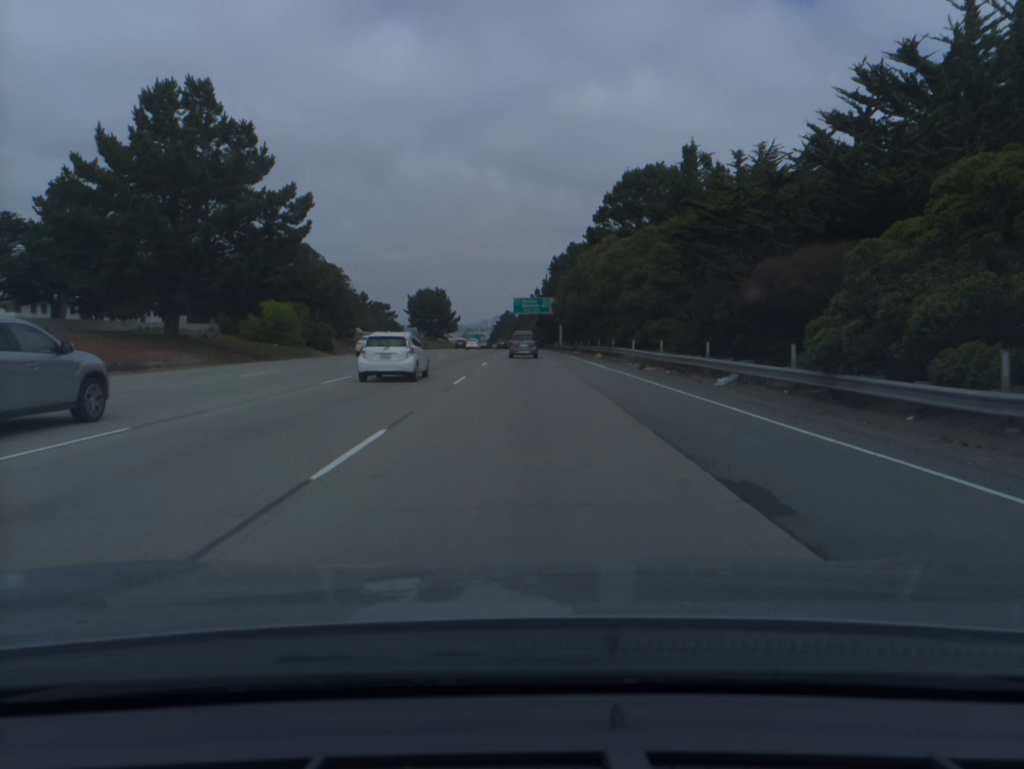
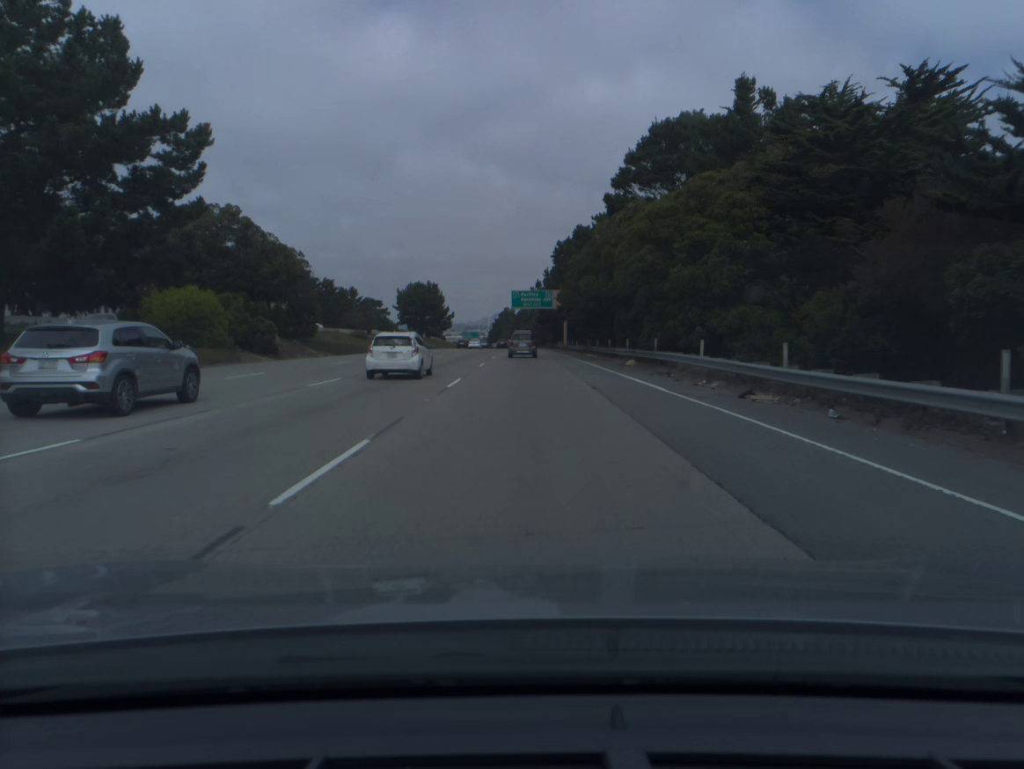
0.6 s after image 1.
(0.0, +15.8) m; 0°
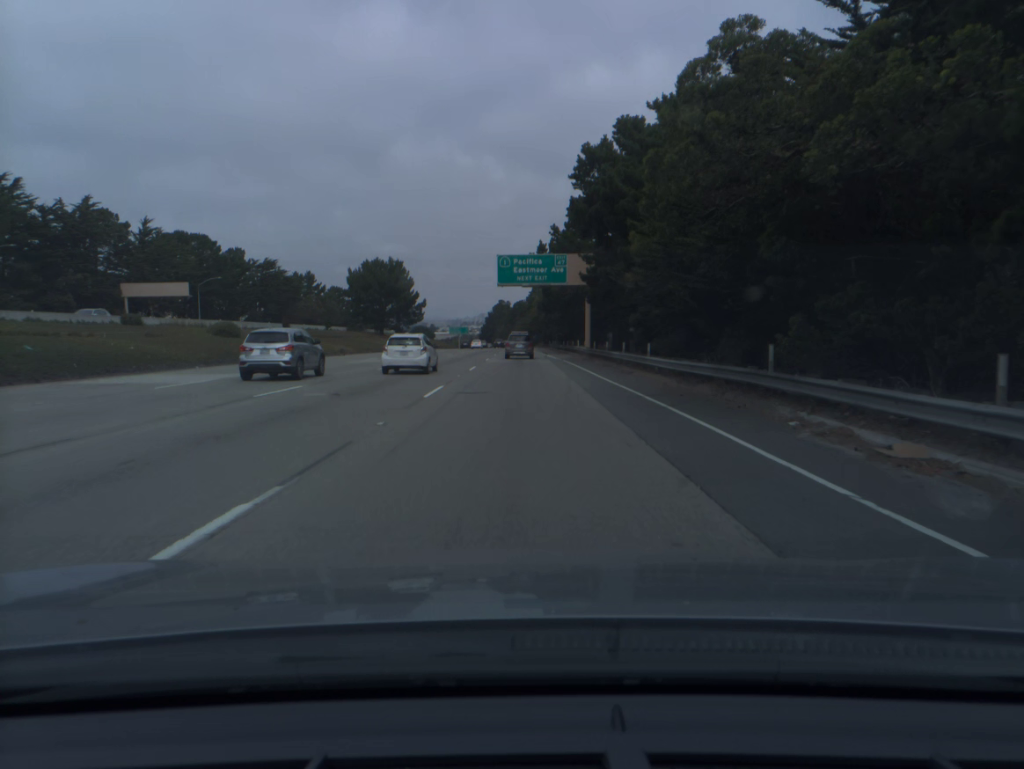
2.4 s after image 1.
(0.0, +47.1) m; 0°
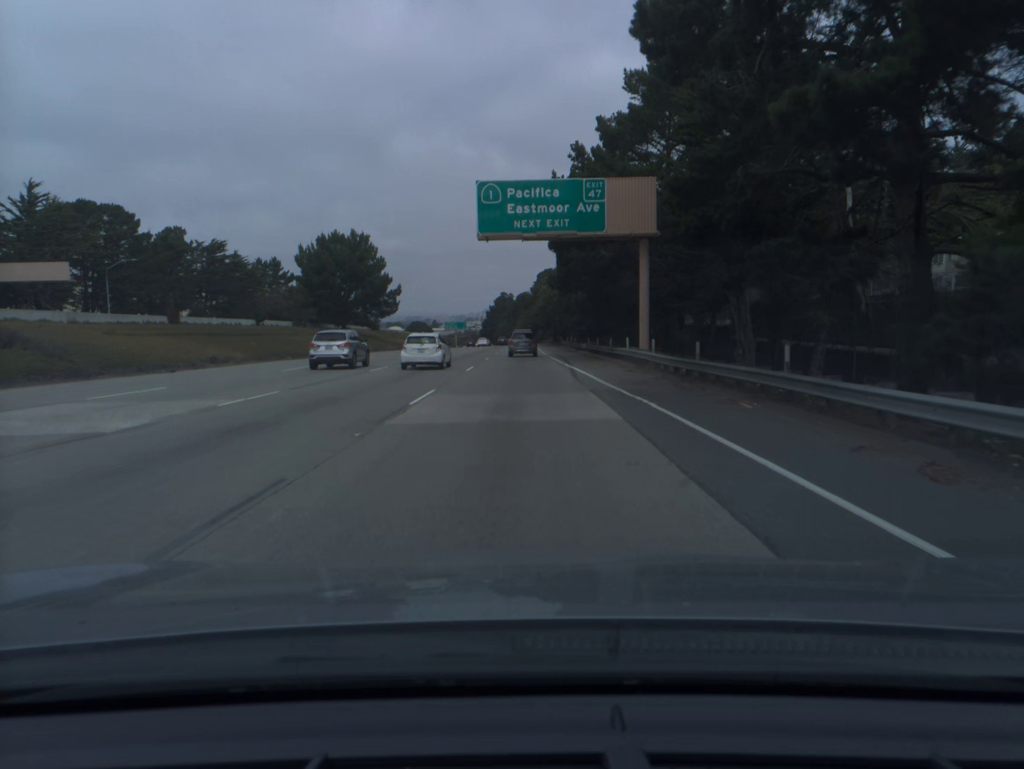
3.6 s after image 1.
(-0.1, +31.3) m; 0°
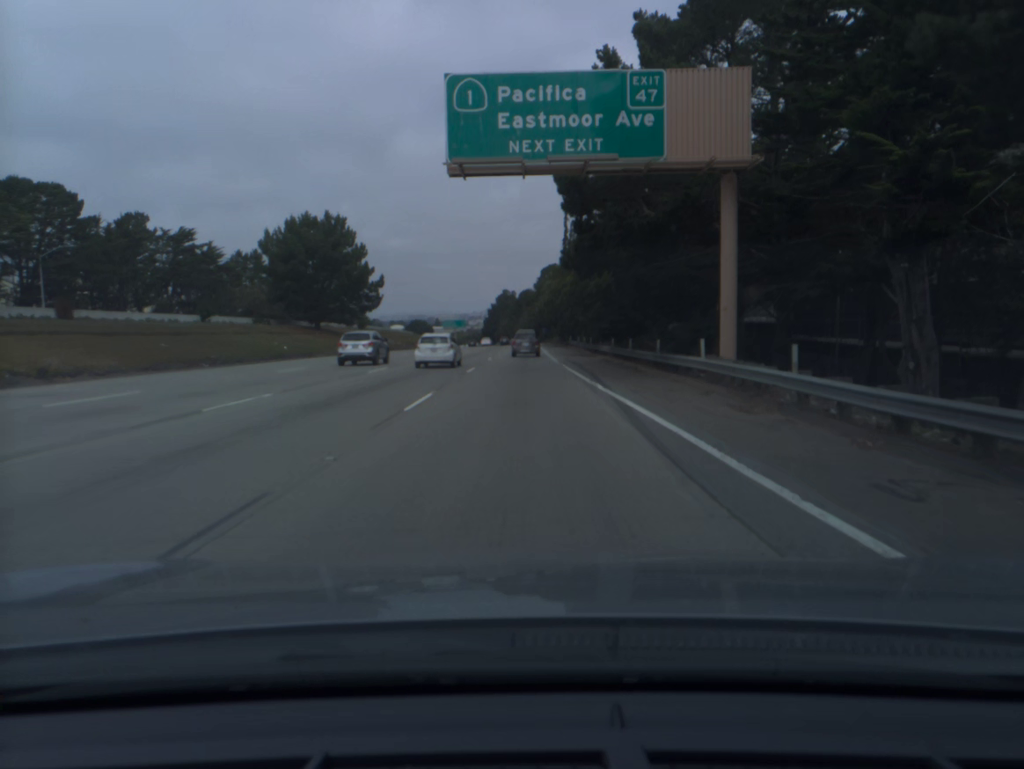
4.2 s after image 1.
(0.0, +15.7) m; 0°
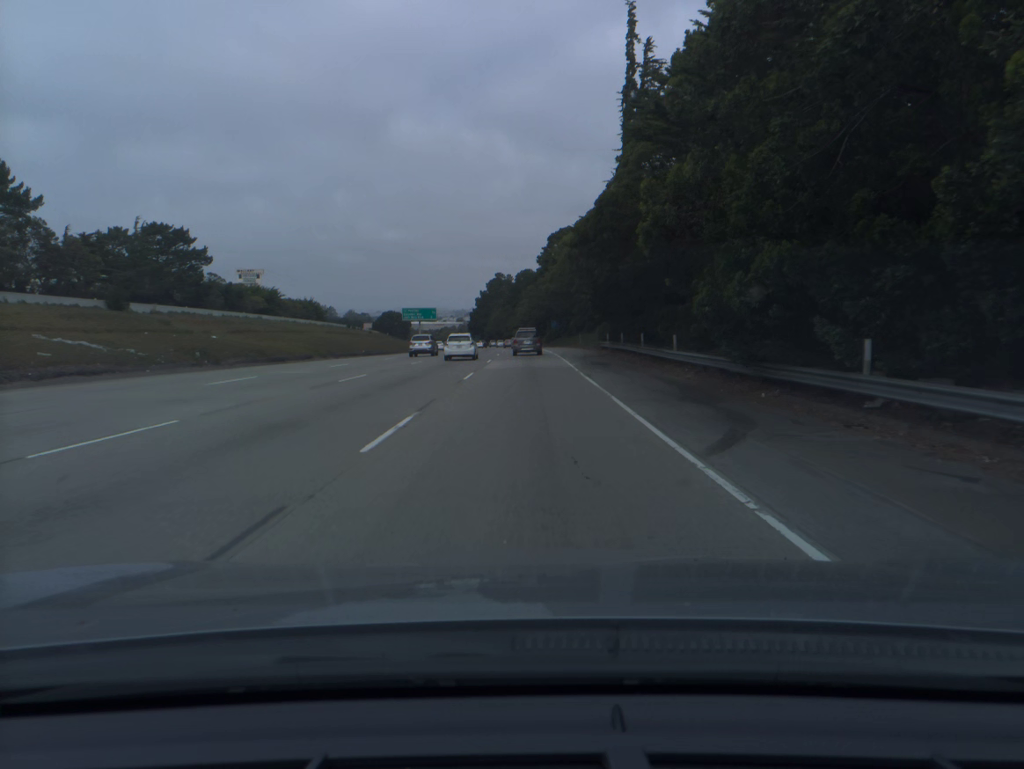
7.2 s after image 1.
(0.0, +78.3) m; 0°
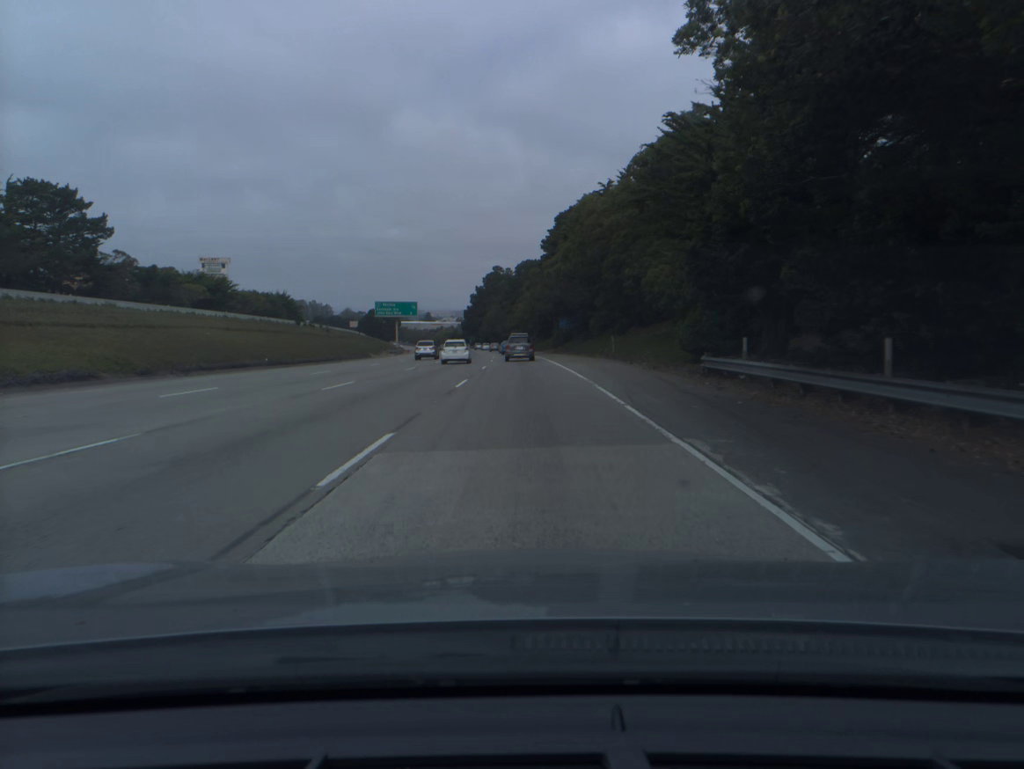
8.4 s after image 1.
(0.0, +31.2) m; 0°
